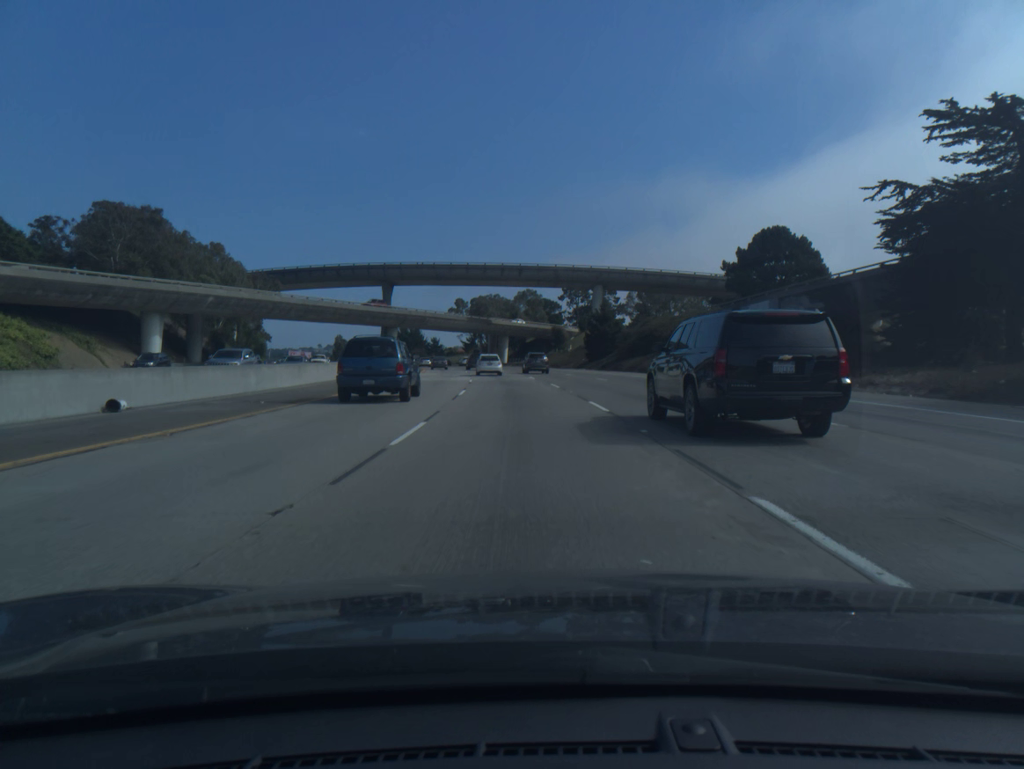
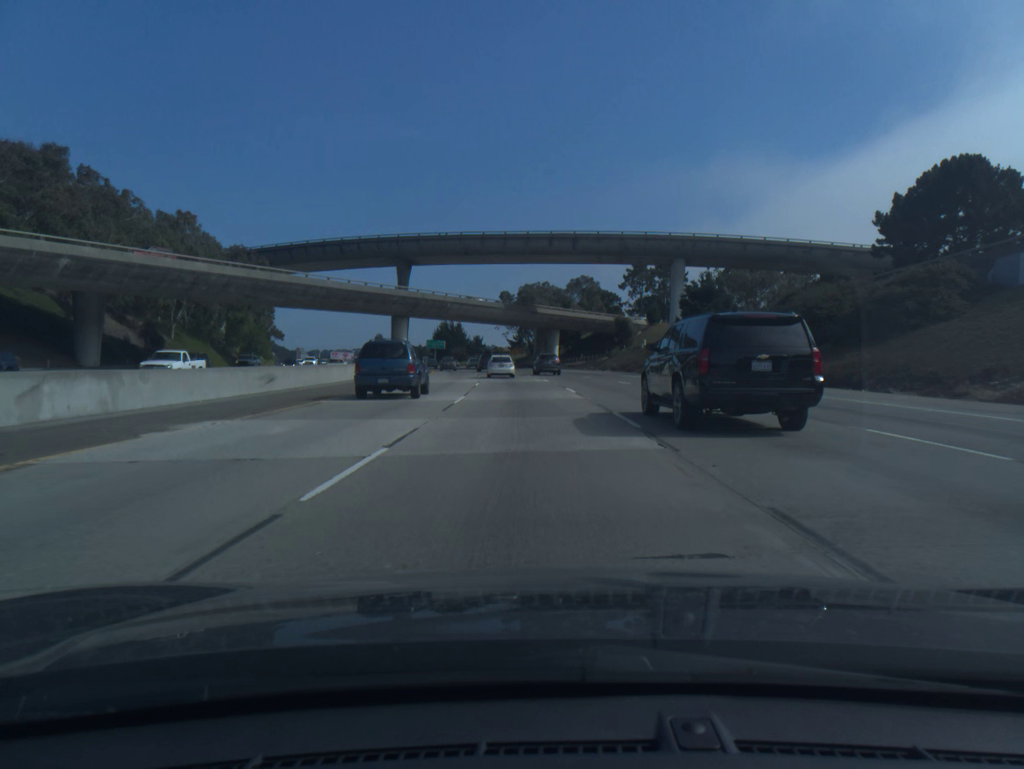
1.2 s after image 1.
(-1.1, +33.4) m; -4°
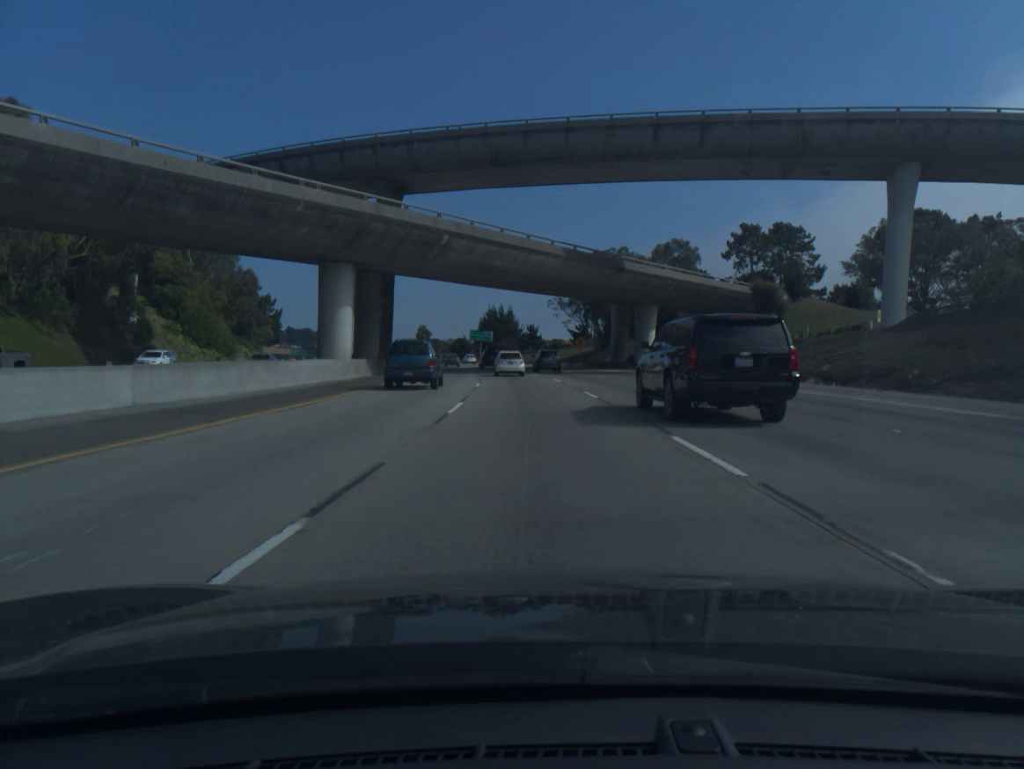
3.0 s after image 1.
(-2.0, +49.2) m; -4°
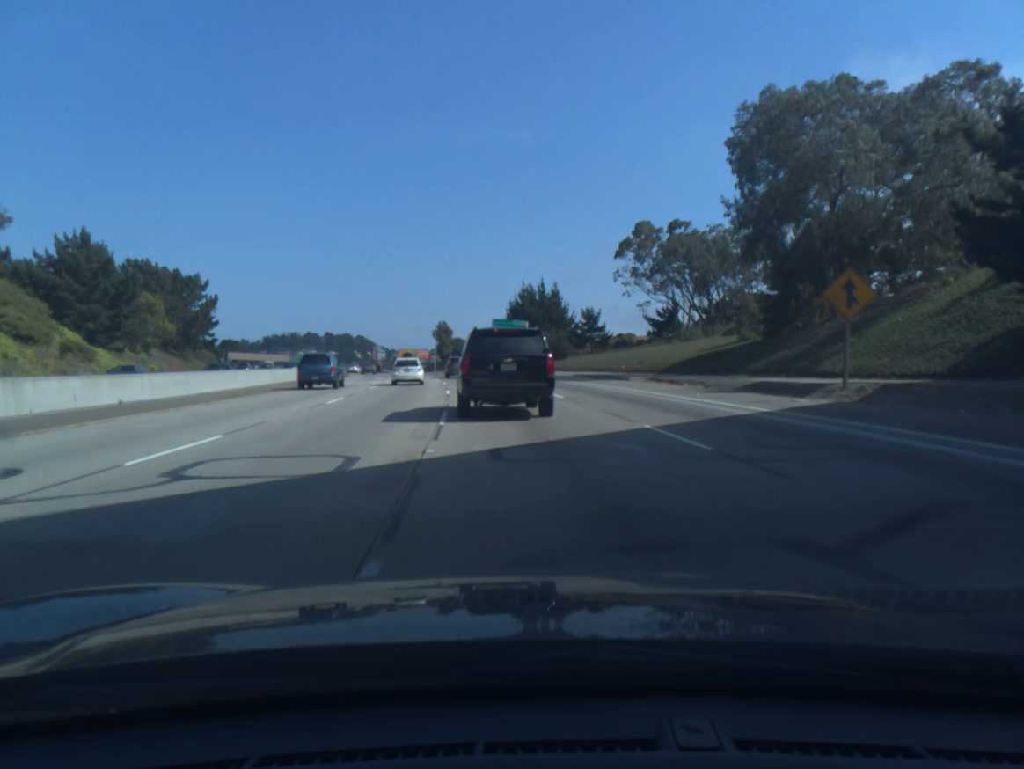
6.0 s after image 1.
(-2.5, +80.0) m; -3°
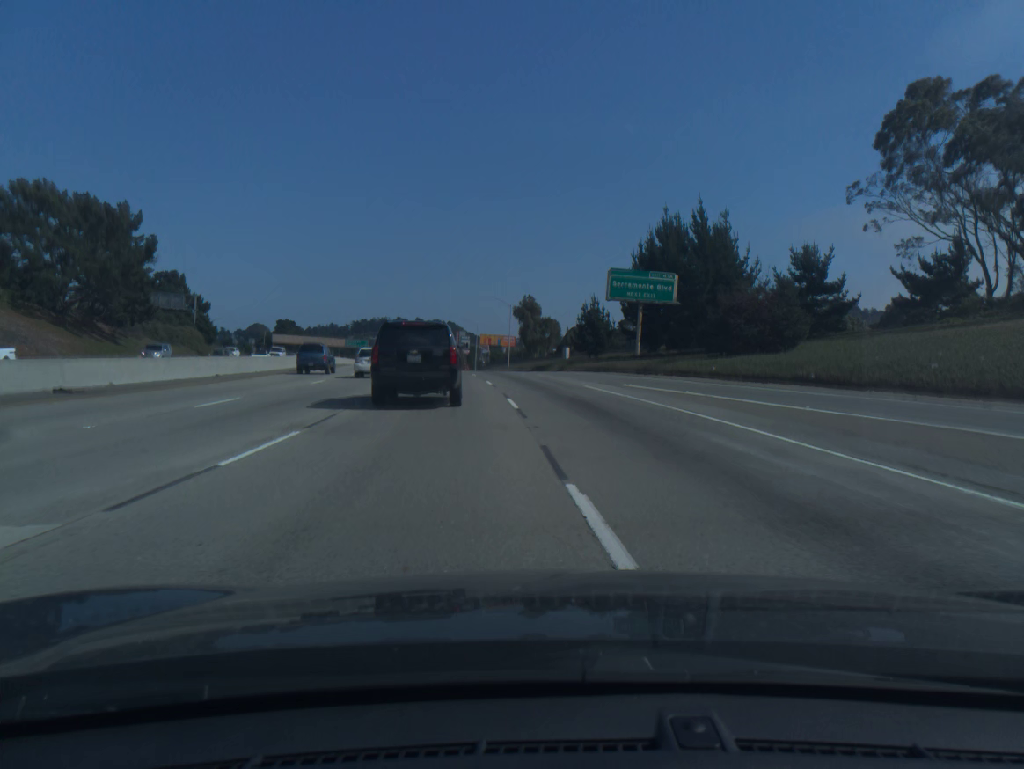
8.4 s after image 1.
(-5.6, +64.8) m; -7°
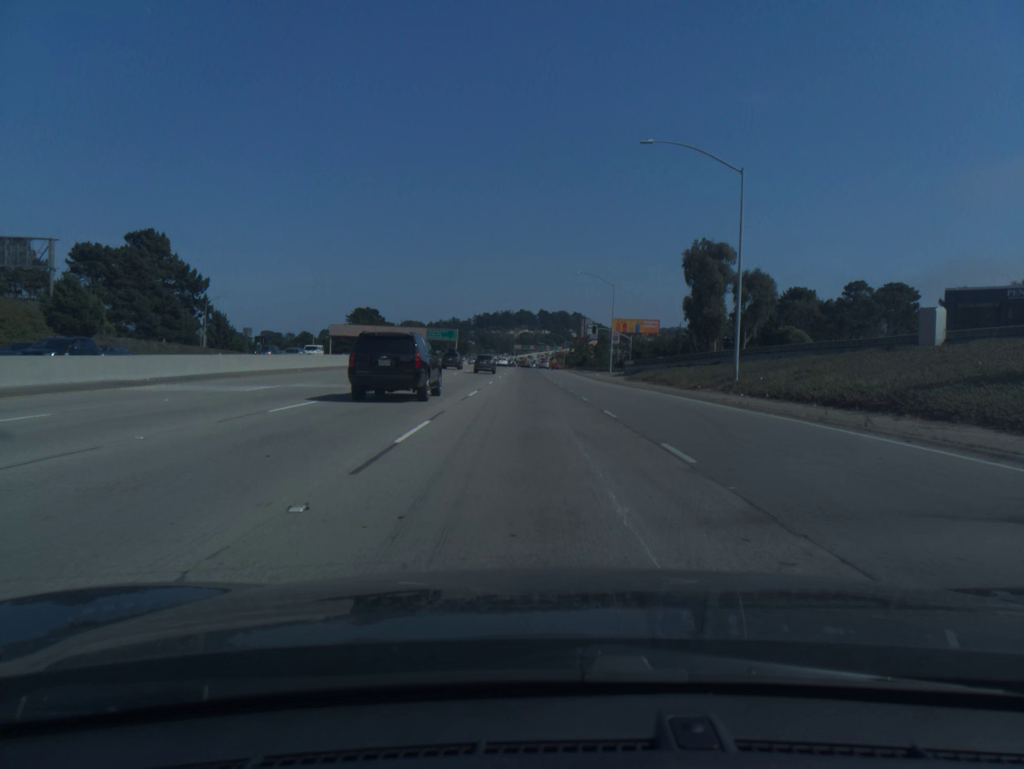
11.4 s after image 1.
(-7.0, +79.9) m; -9°
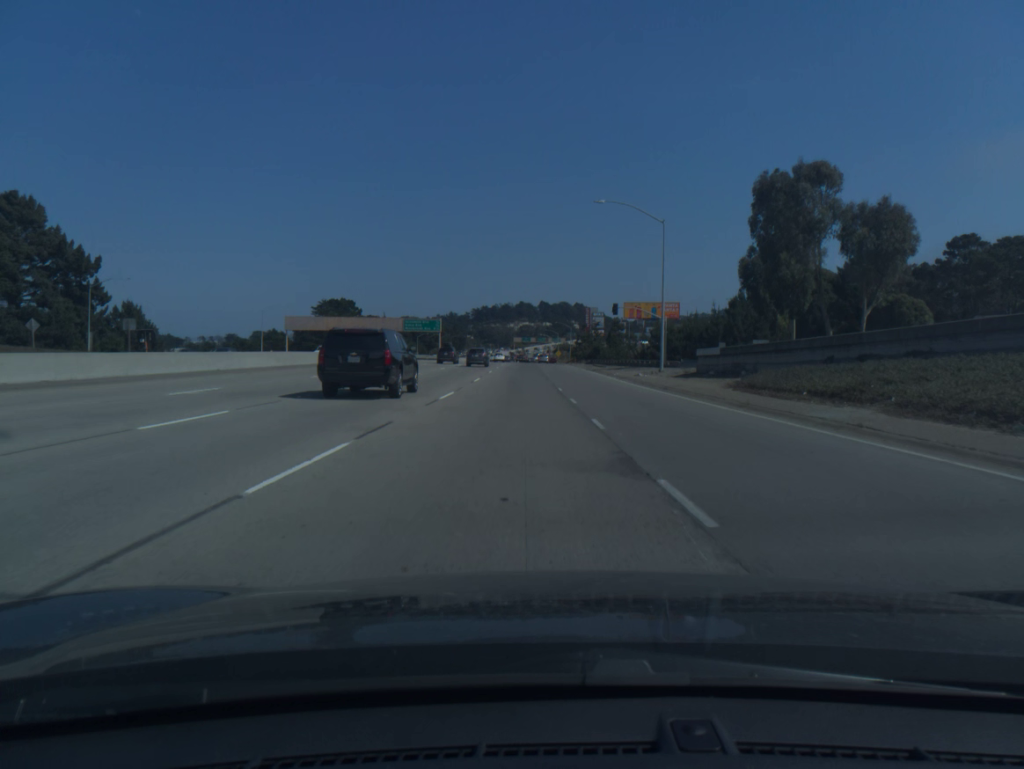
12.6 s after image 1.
(0.0, +33.7) m; 0°
